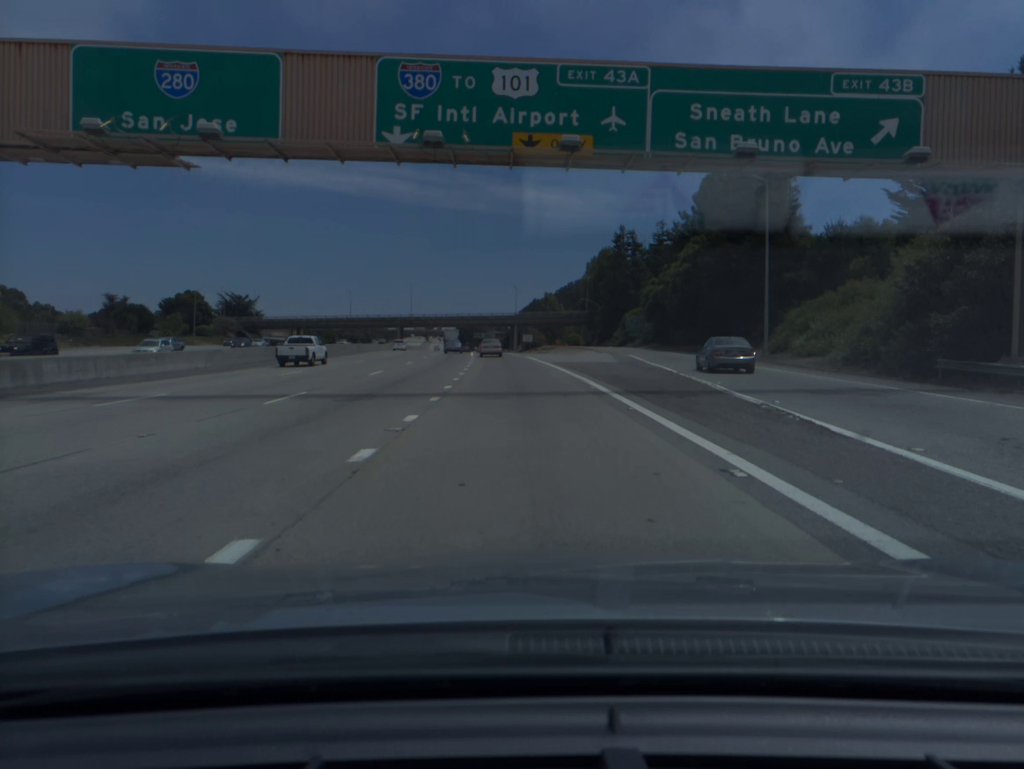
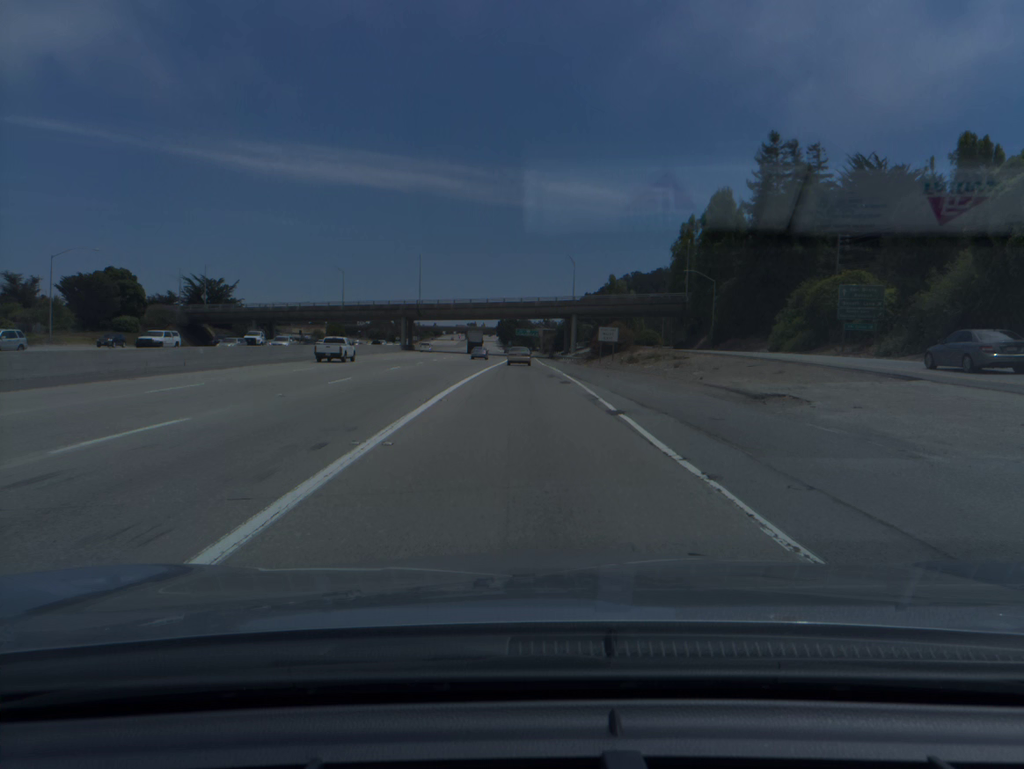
(-2.3, +65.8) m; -4°
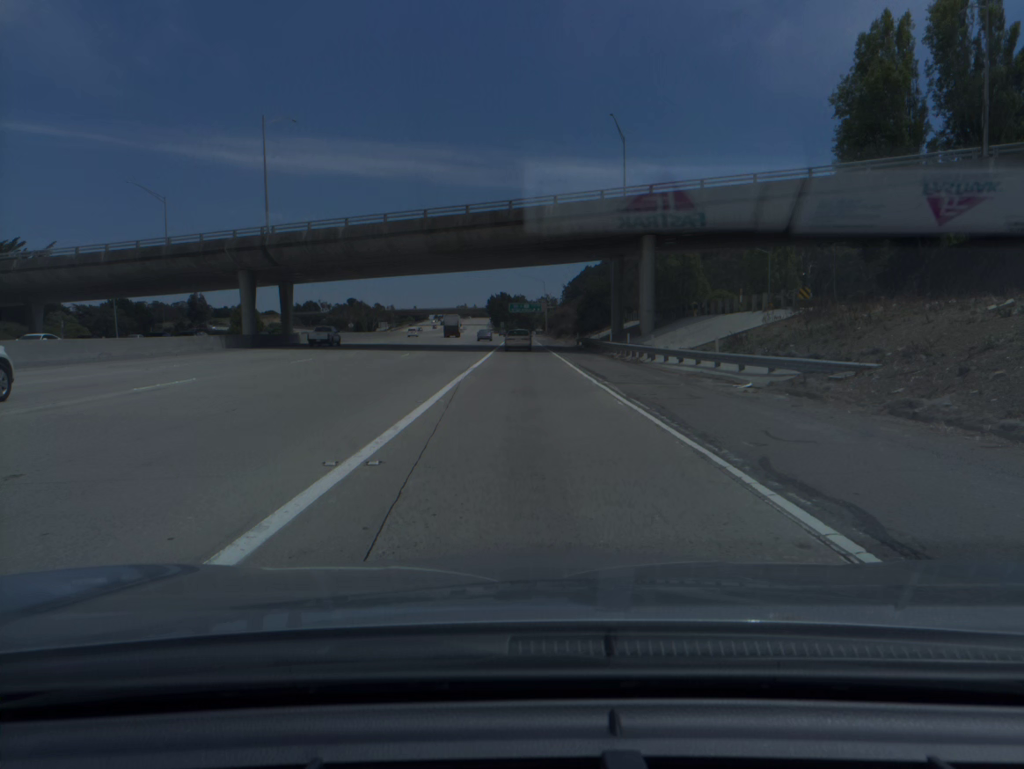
(0.0, +81.0) m; 0°
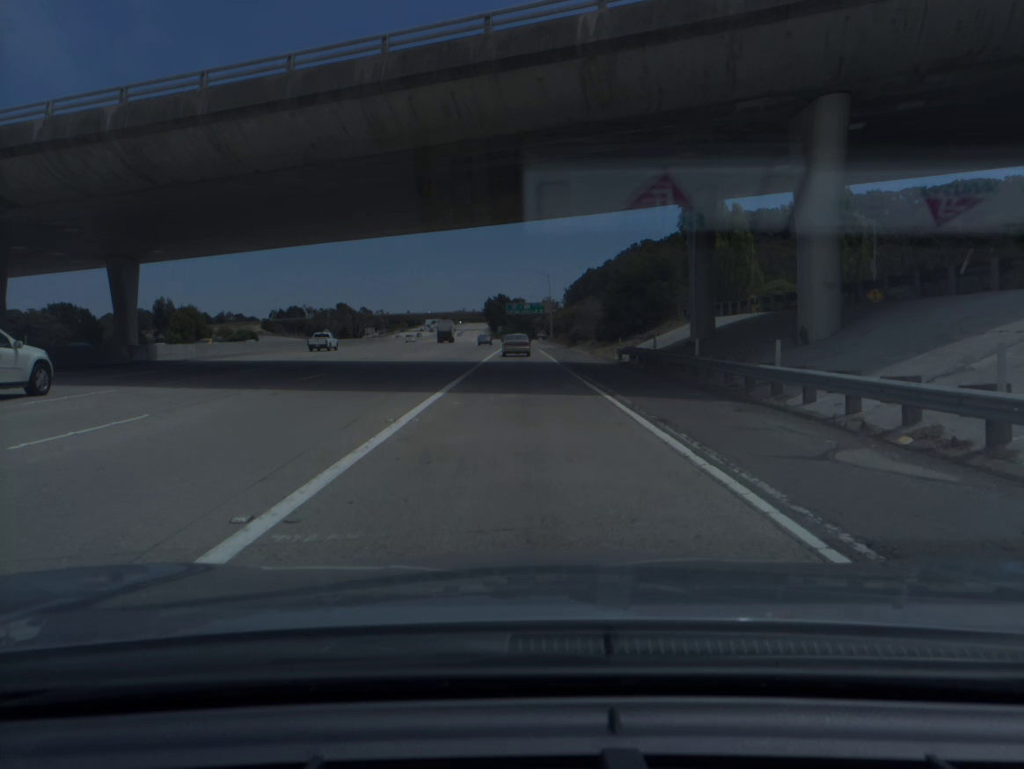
(0.0, +31.4) m; 0°
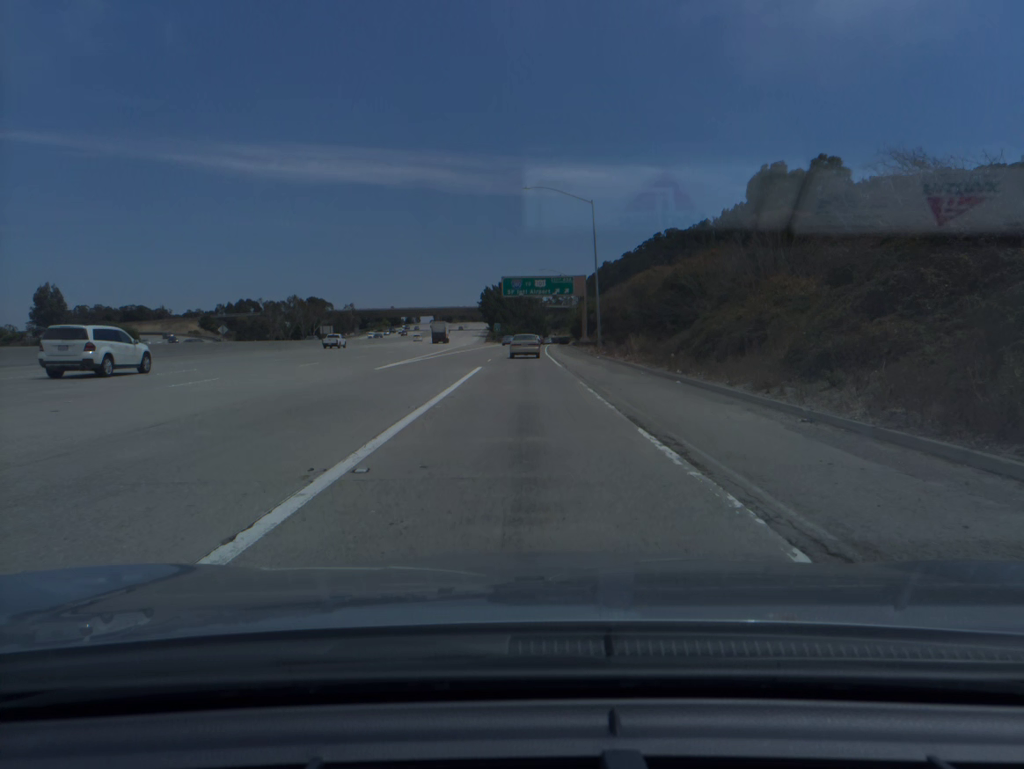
(-0.1, +75.9) m; -1°
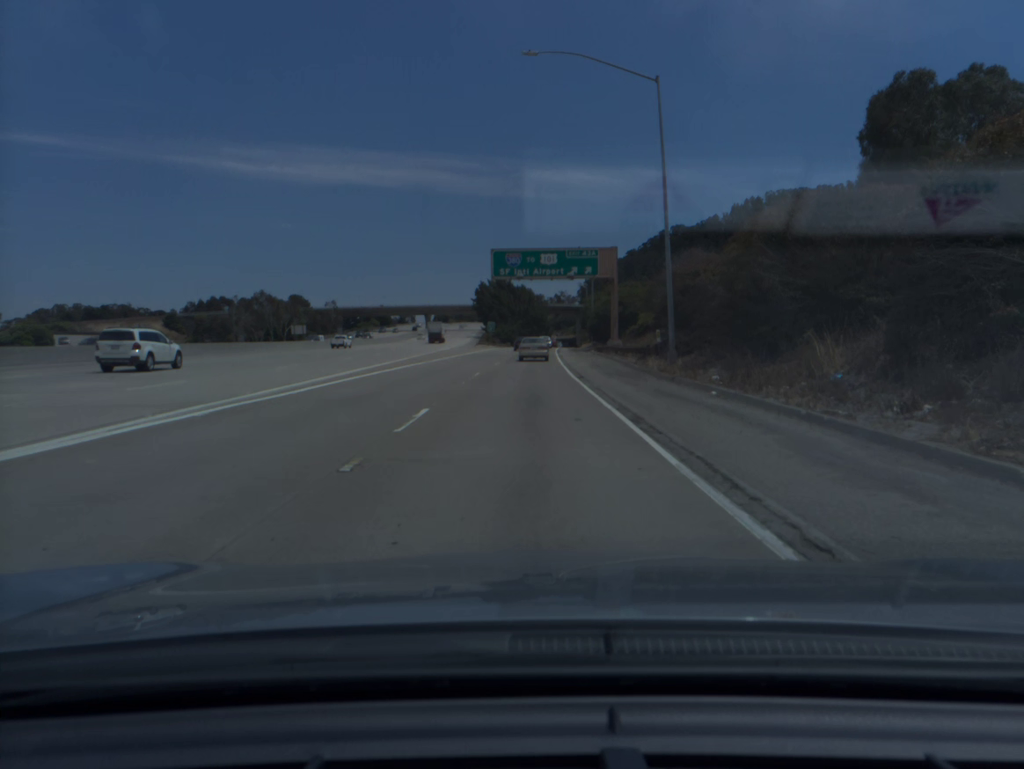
(0.0, +29.7) m; 0°
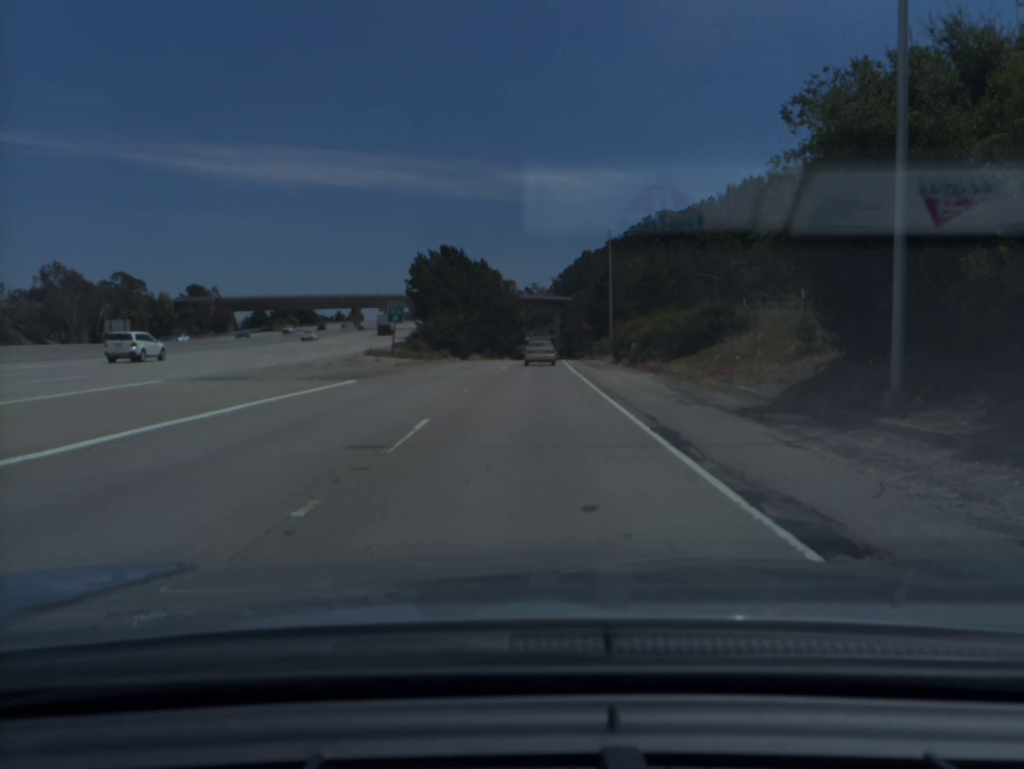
(+1.4, +74.8) m; +2°
